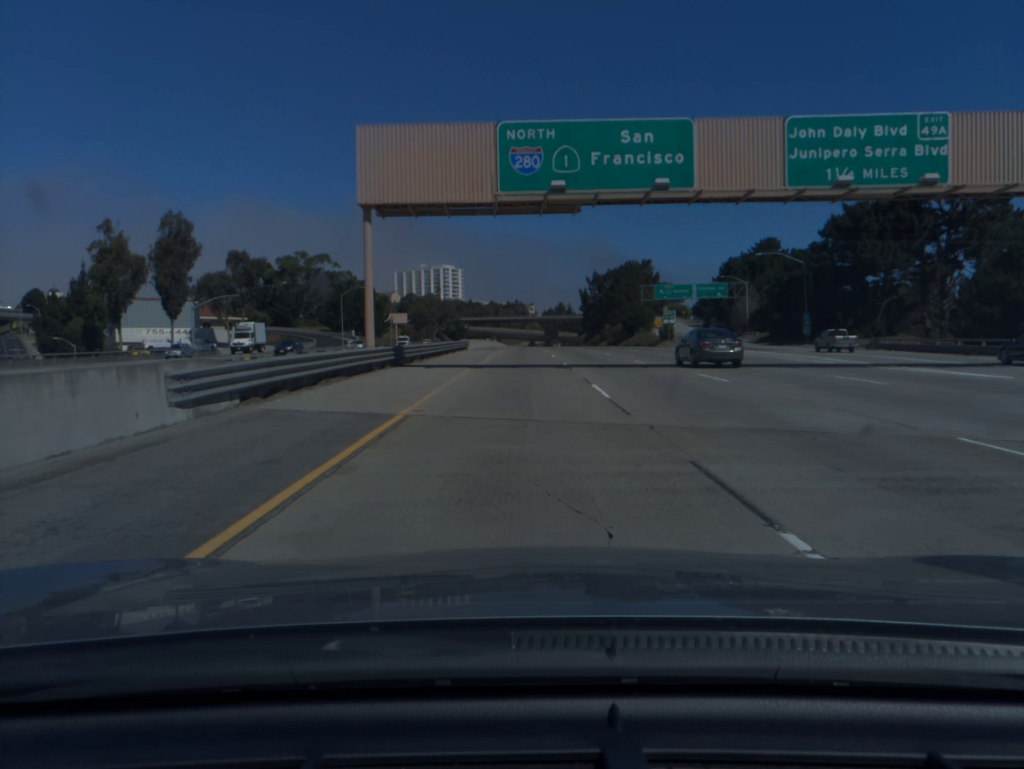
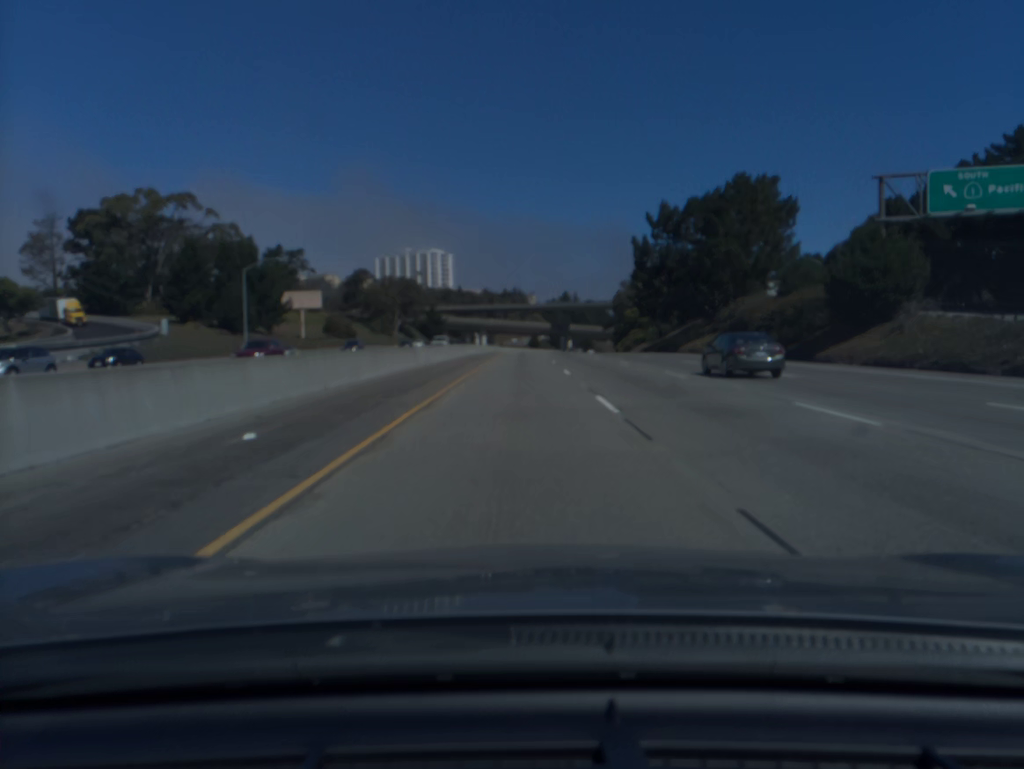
(+0.1, +98.8) m; 0°
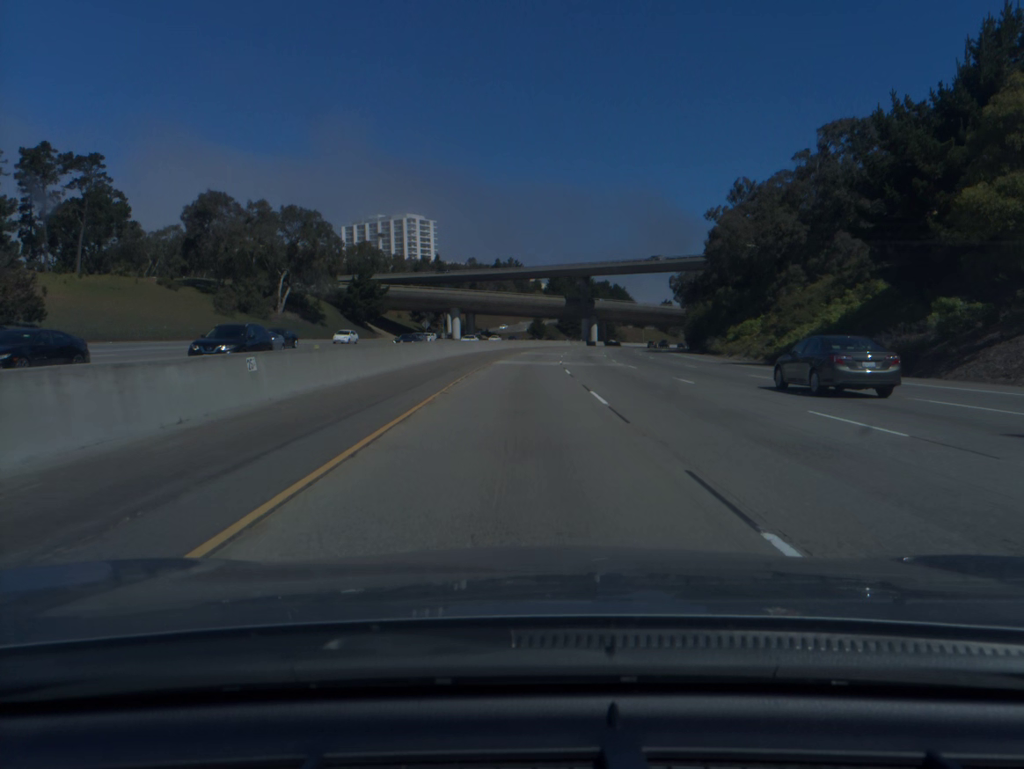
(+0.1, +100.0) m; 0°
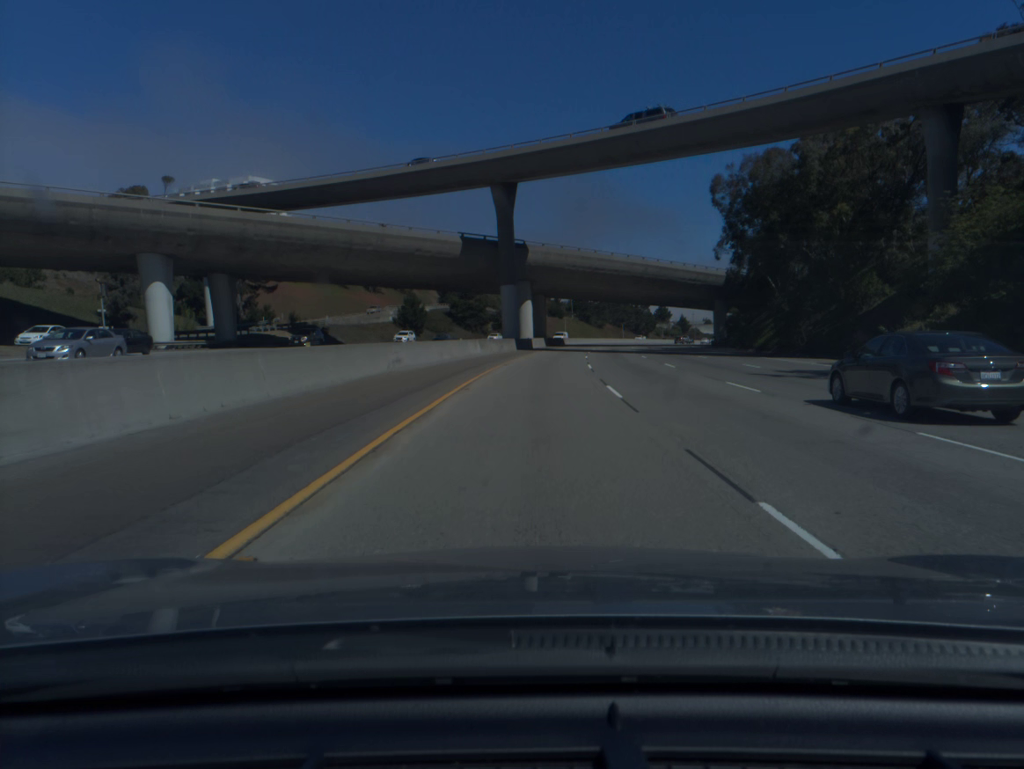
(+4.7, +101.5) m; +7°
